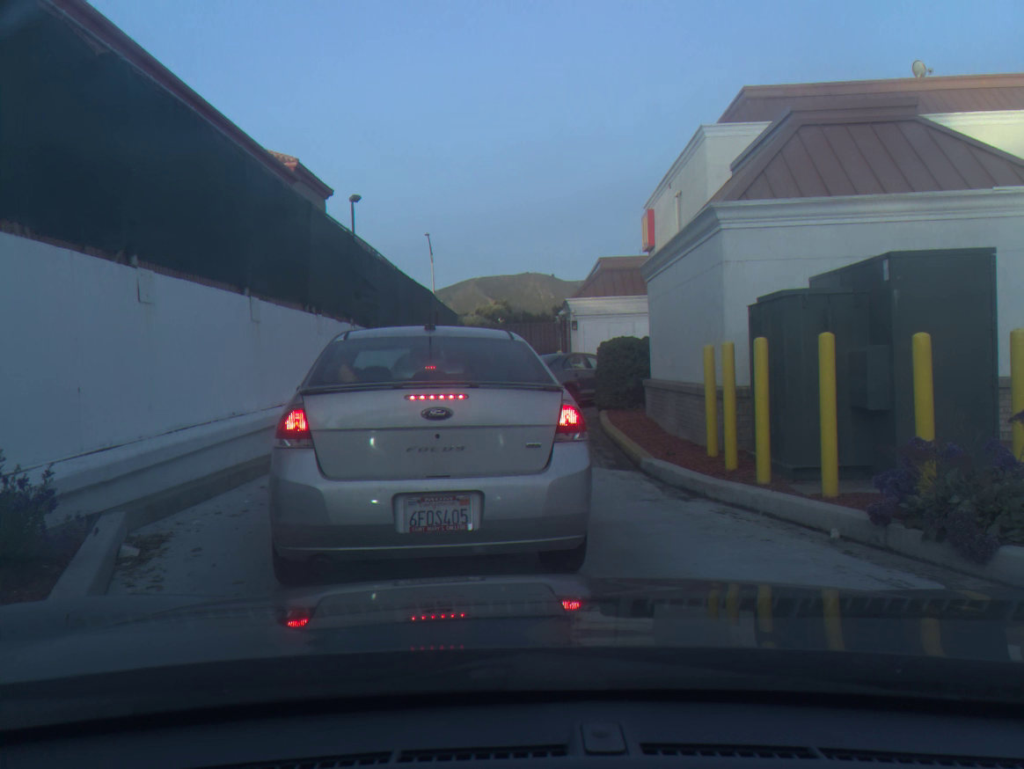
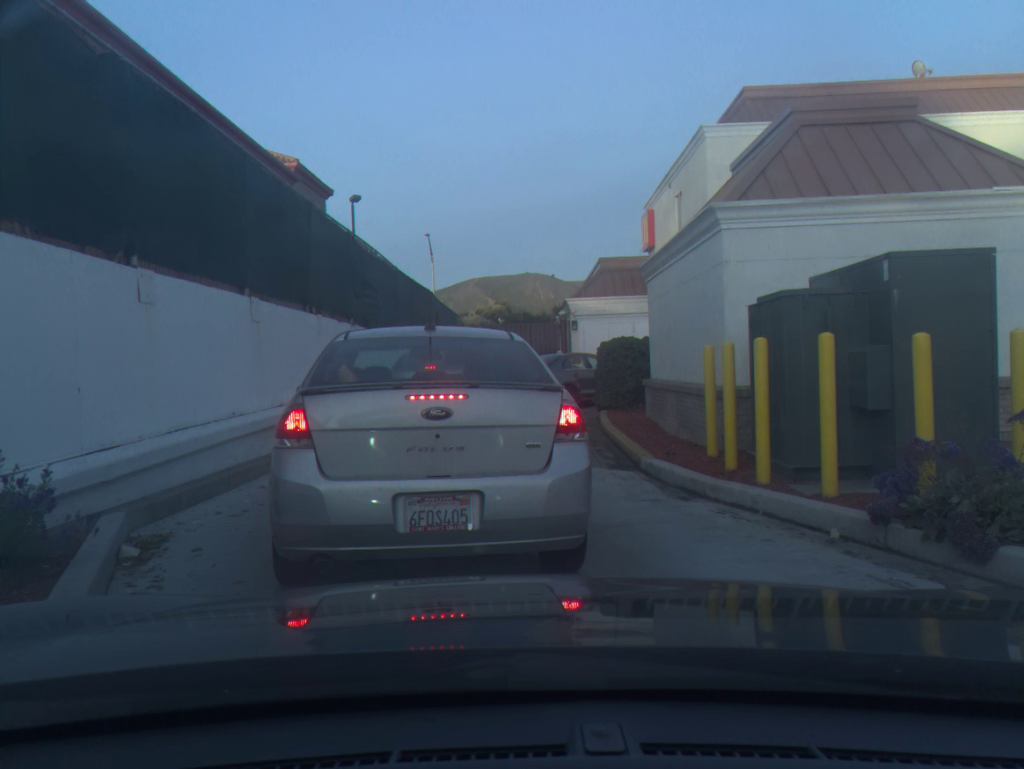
(0.0, 0.0) m; 0°
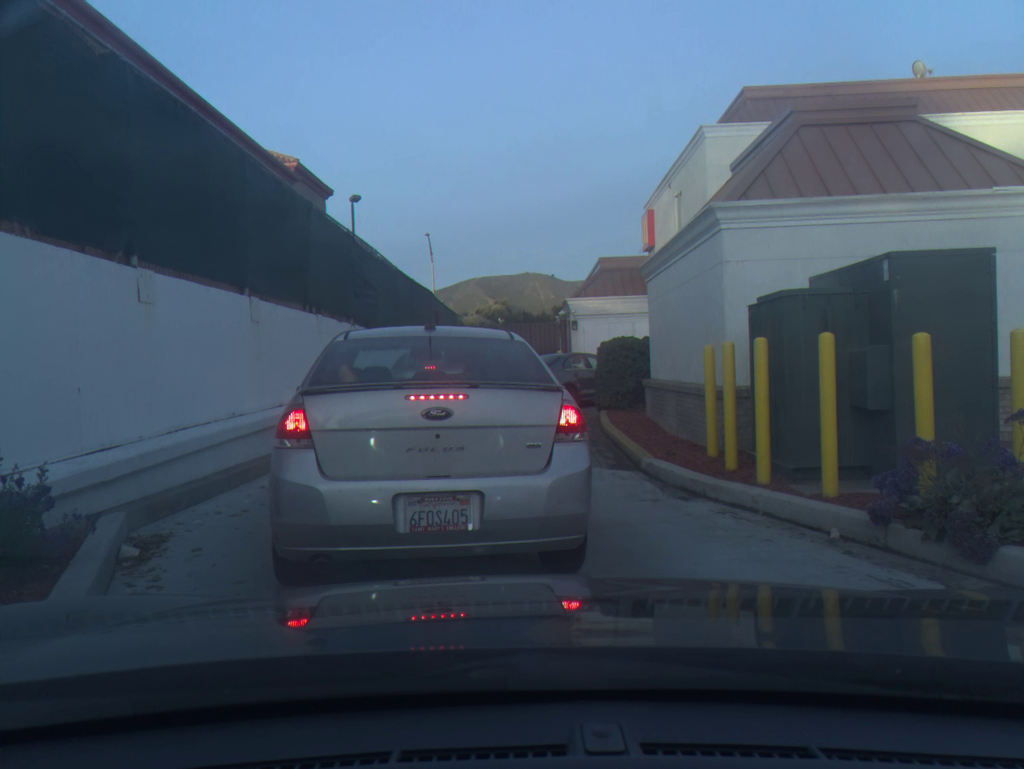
(0.0, 0.0) m; 0°
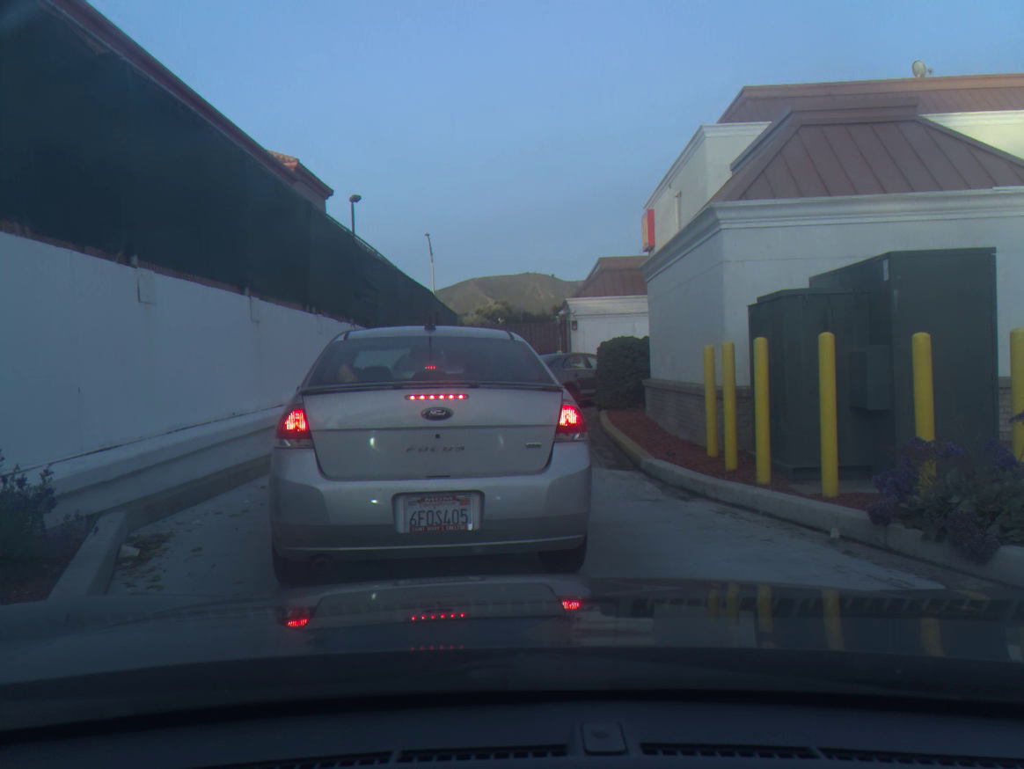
(0.0, 0.0) m; 0°
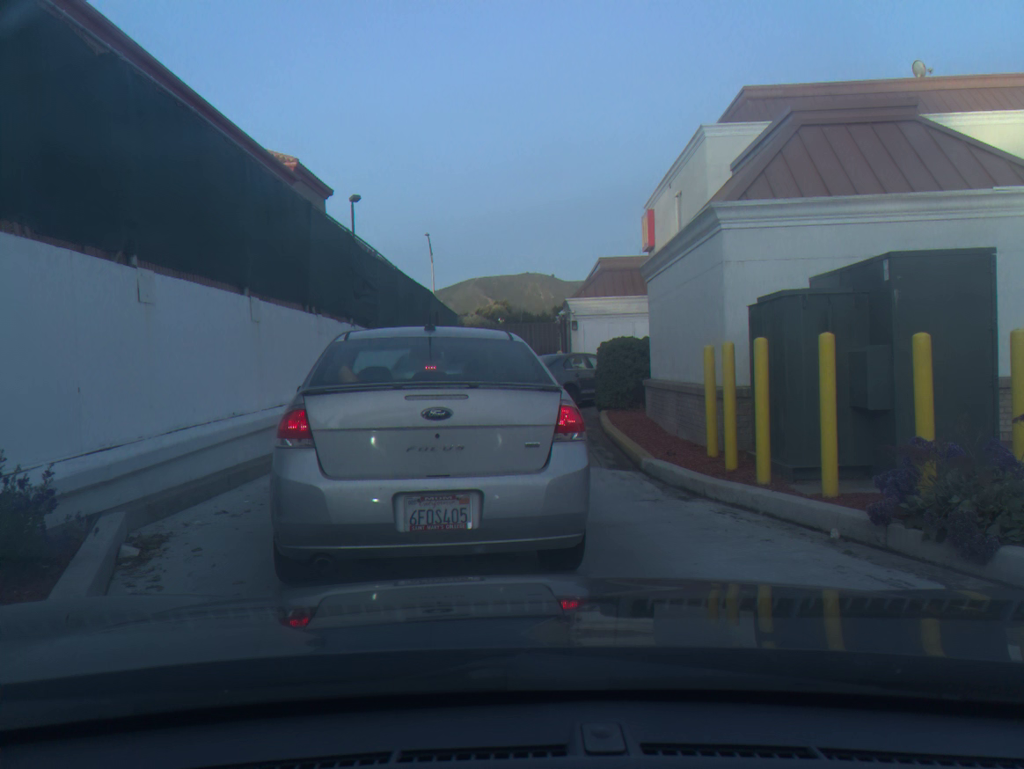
(0.0, 0.0) m; 0°
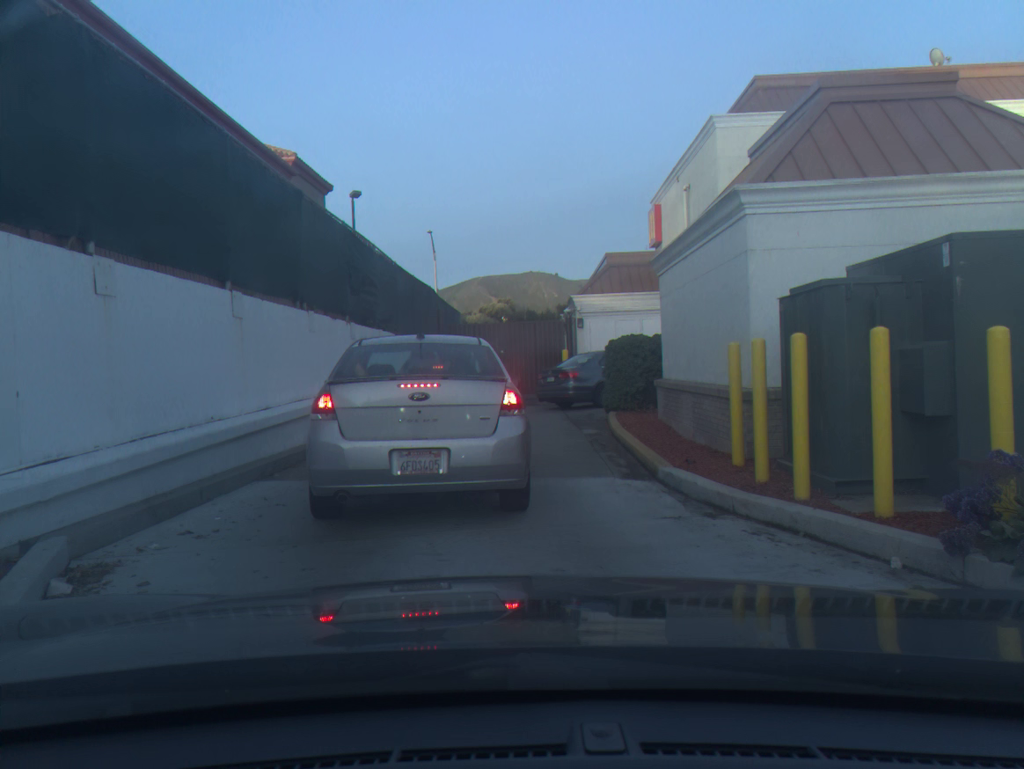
(0.0, +0.8) m; 0°
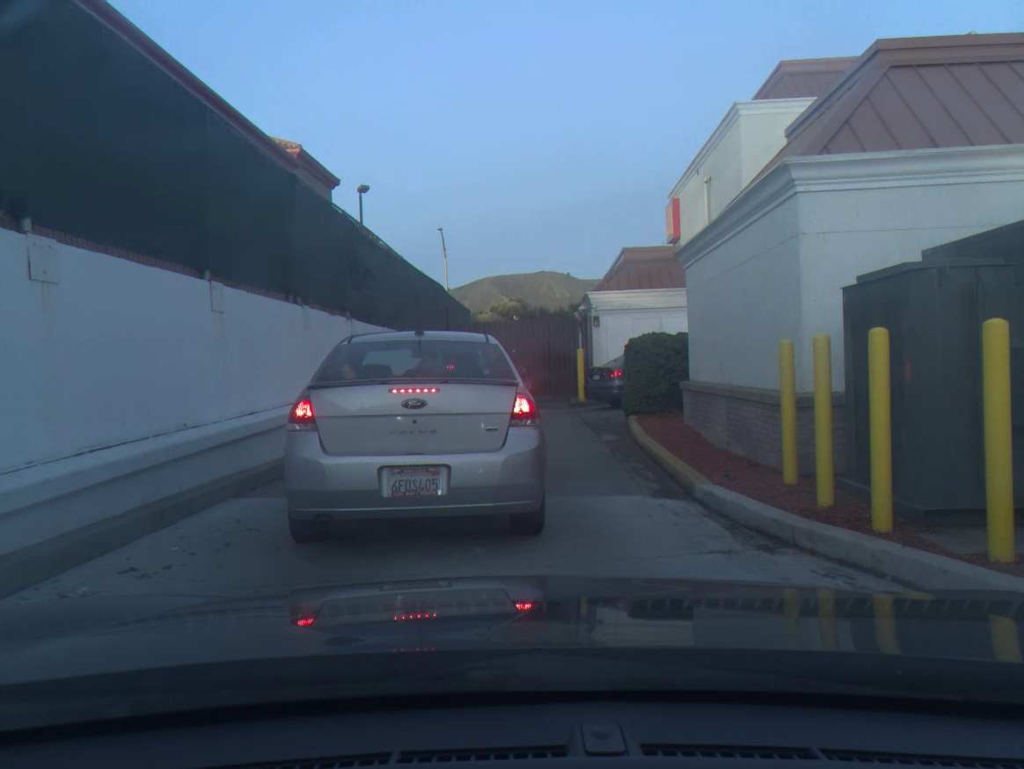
(0.0, +1.0) m; -1°
